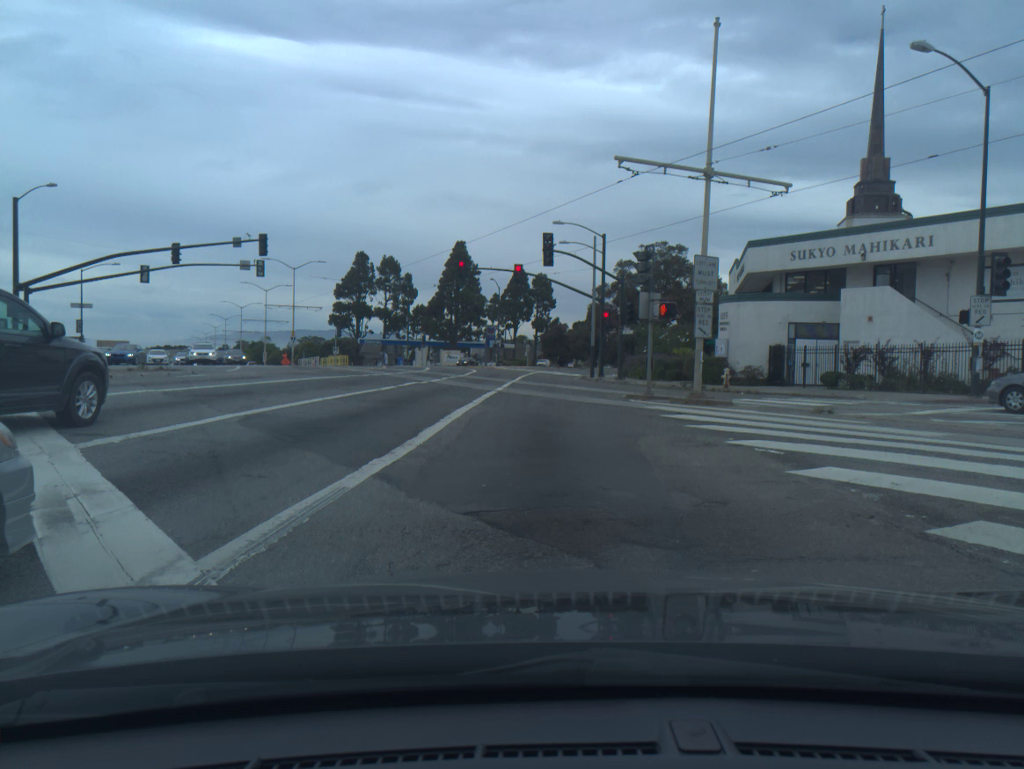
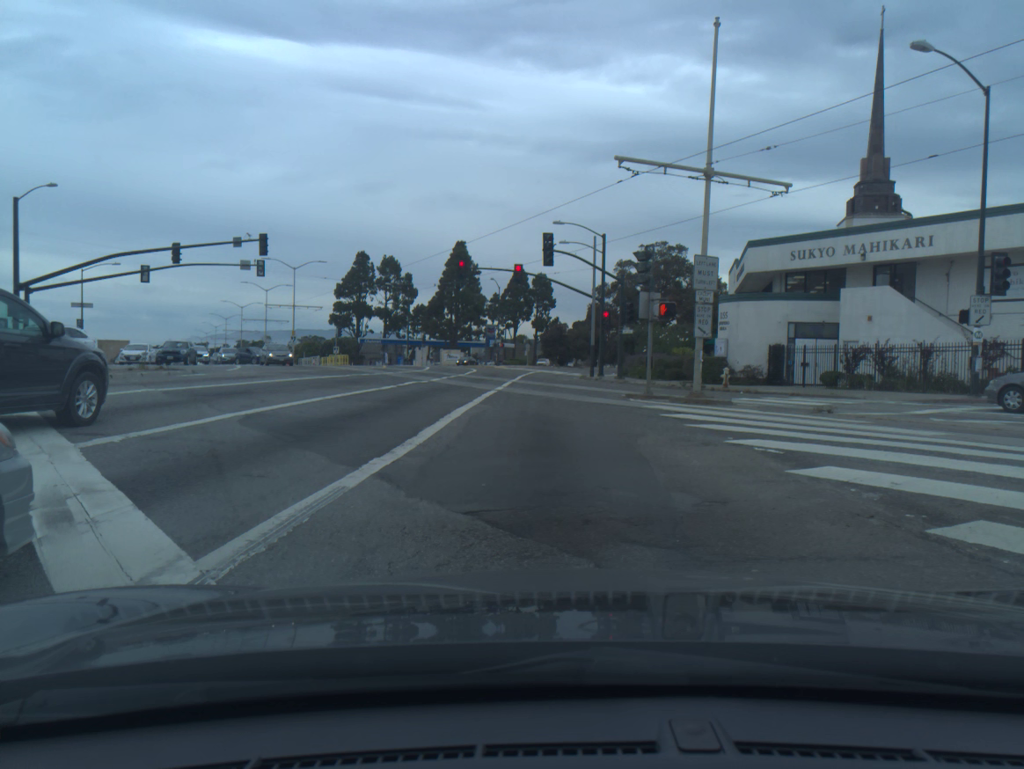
(0.0, 0.0) m; 0°
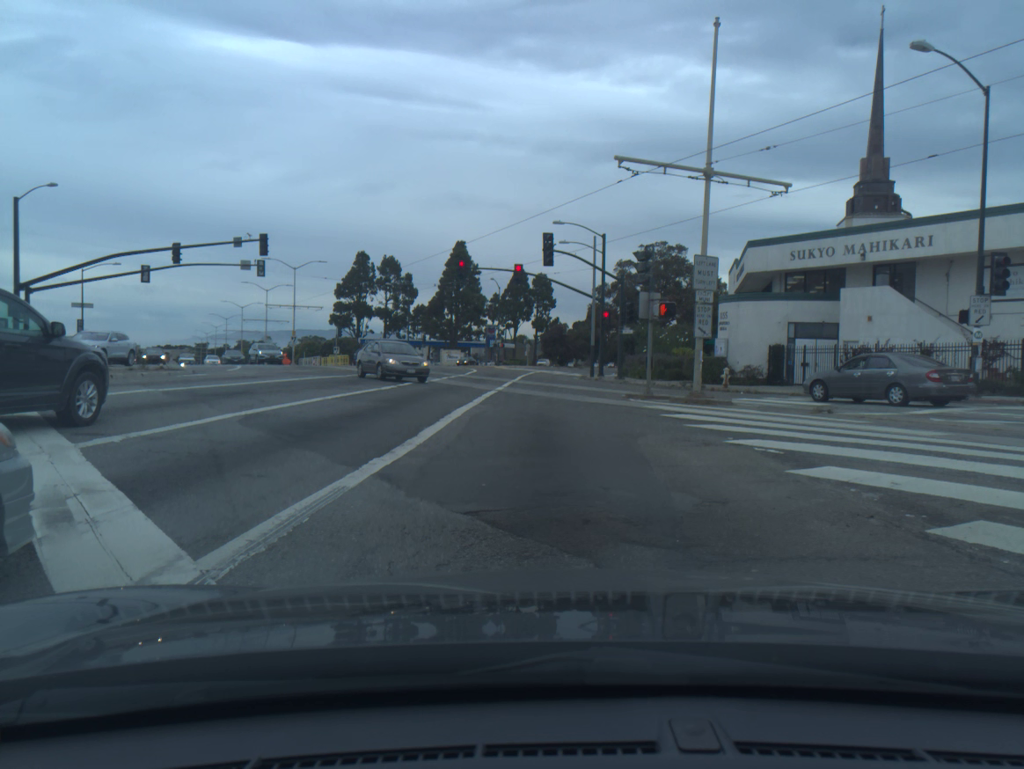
(0.0, 0.0) m; 0°
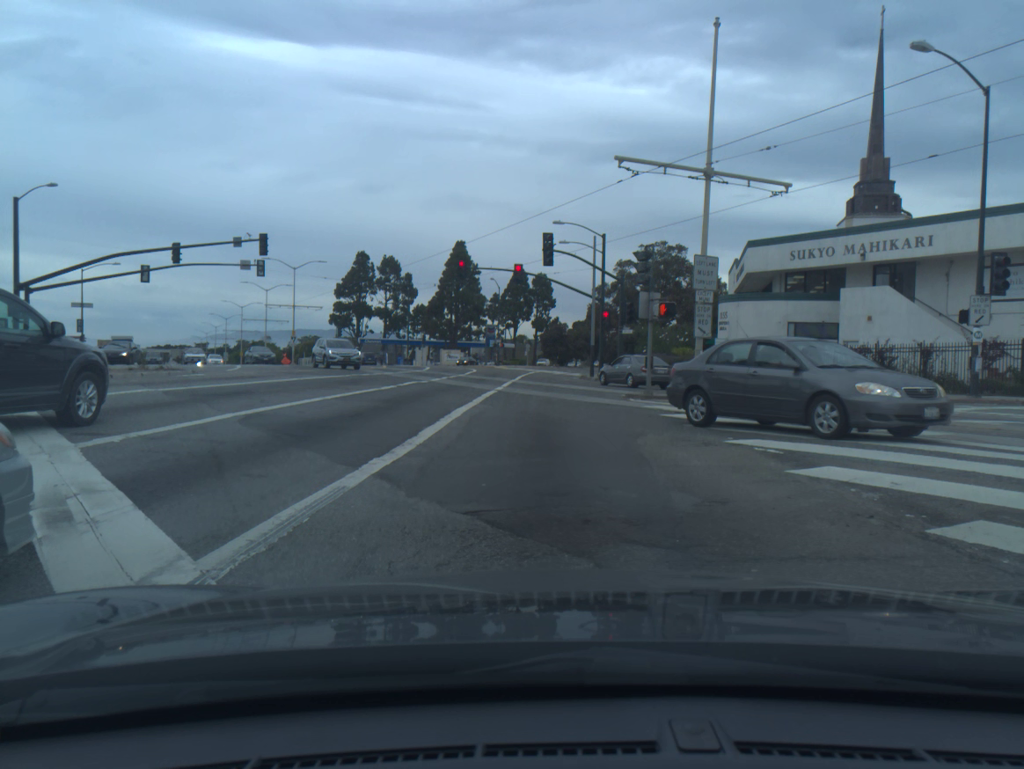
(0.0, 0.0) m; 0°
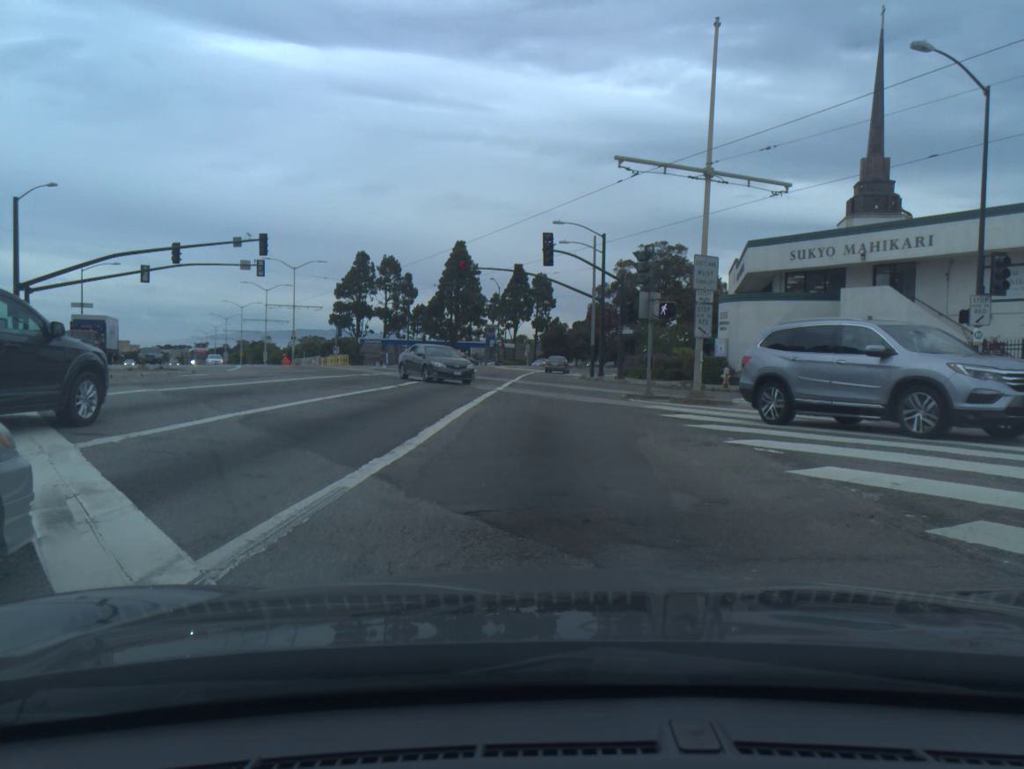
(0.0, +0.1) m; 0°
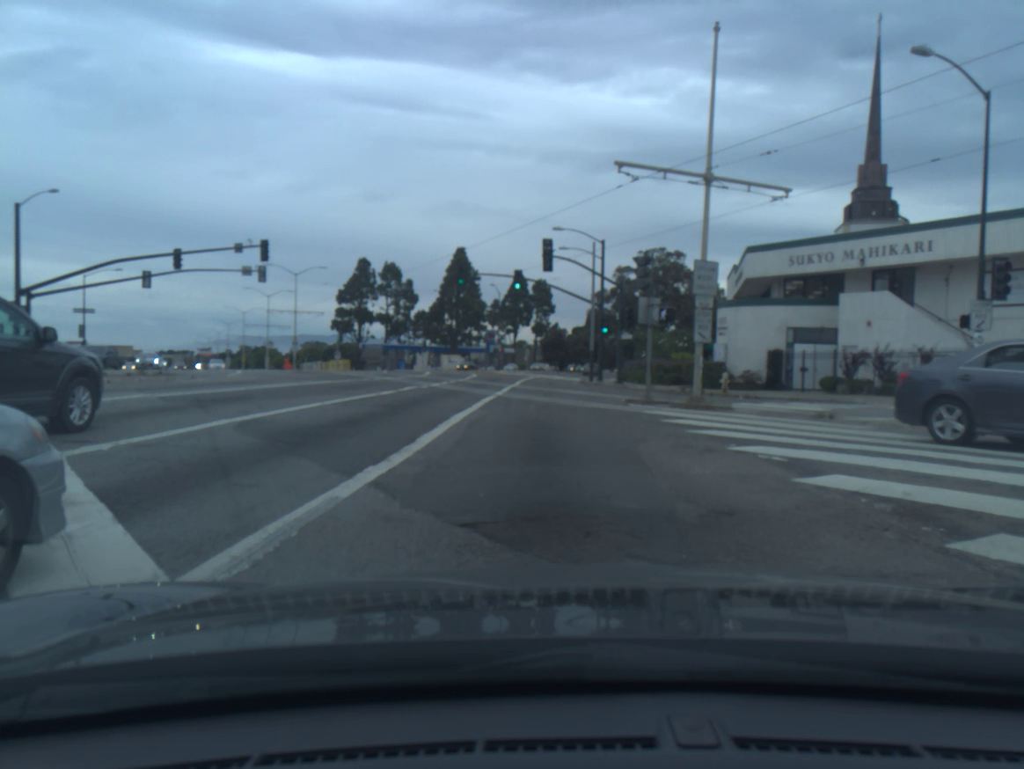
(0.0, +0.2) m; 0°
